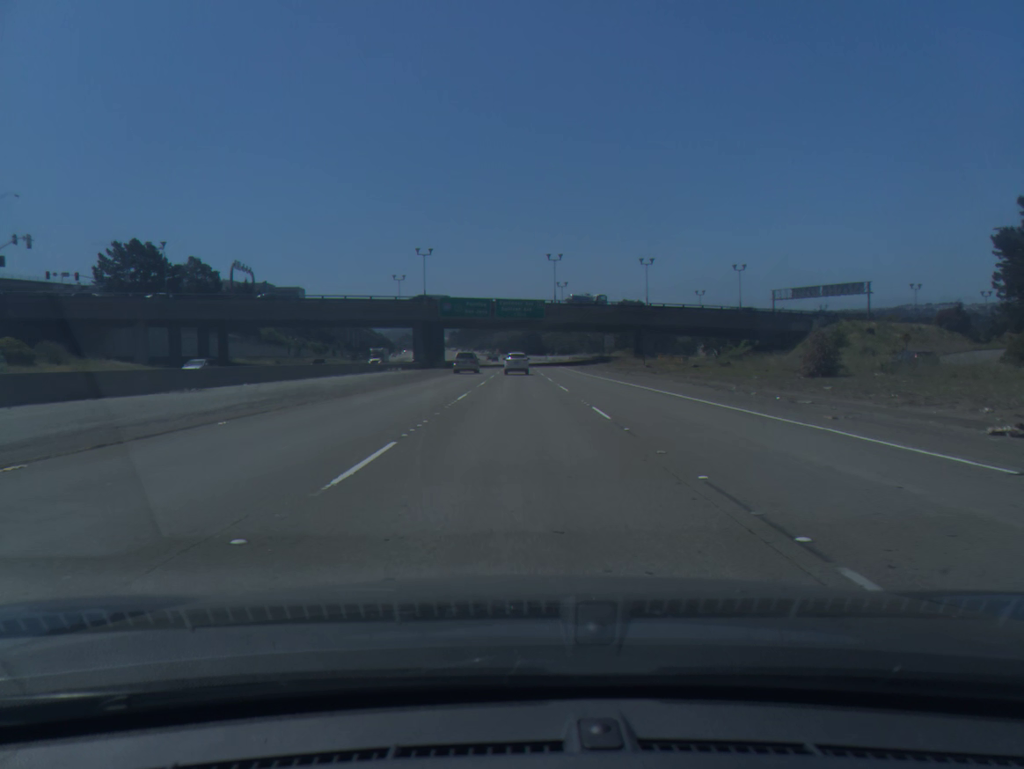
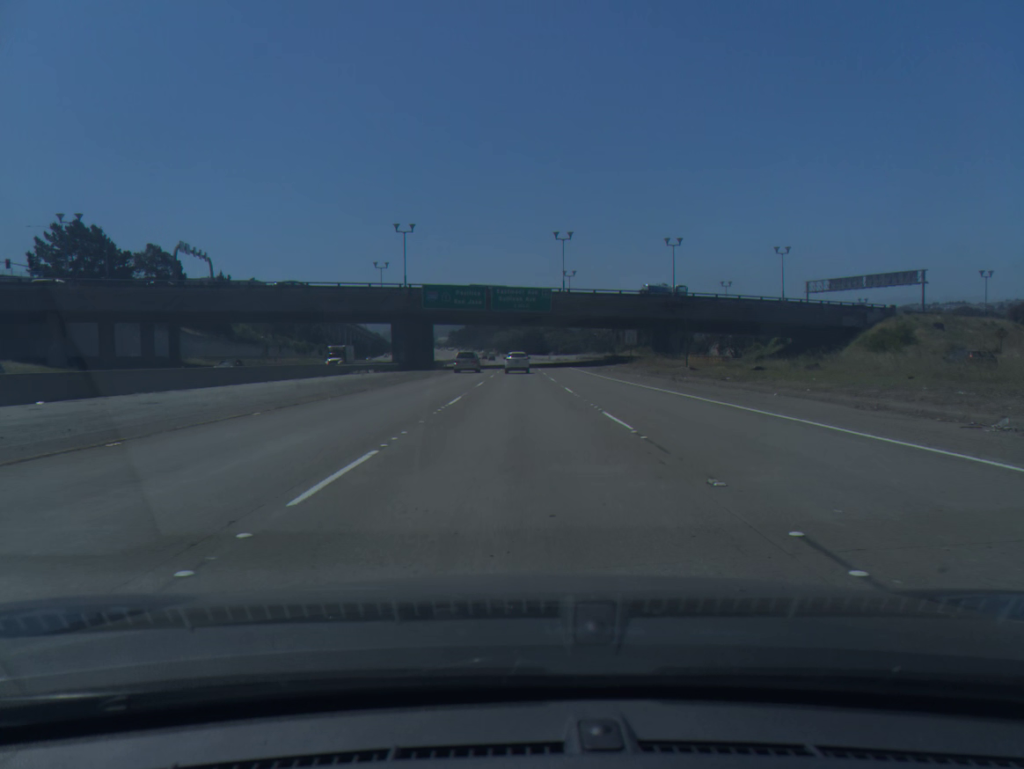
(0.0, +17.2) m; 0°
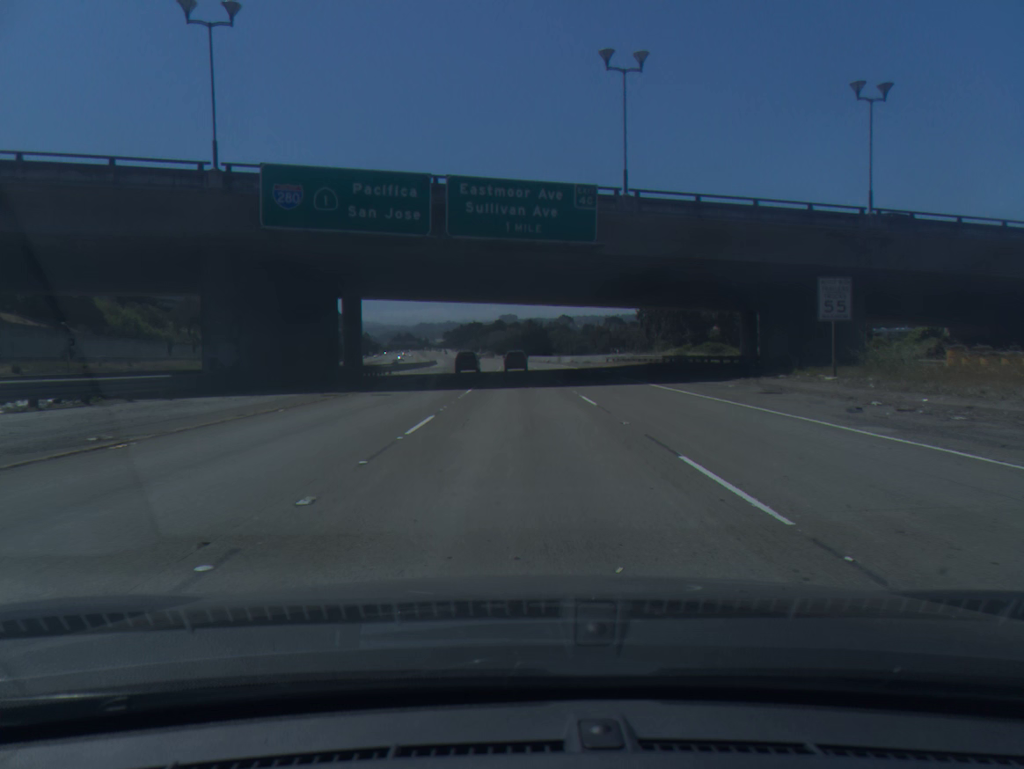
(0.0, +51.5) m; 0°
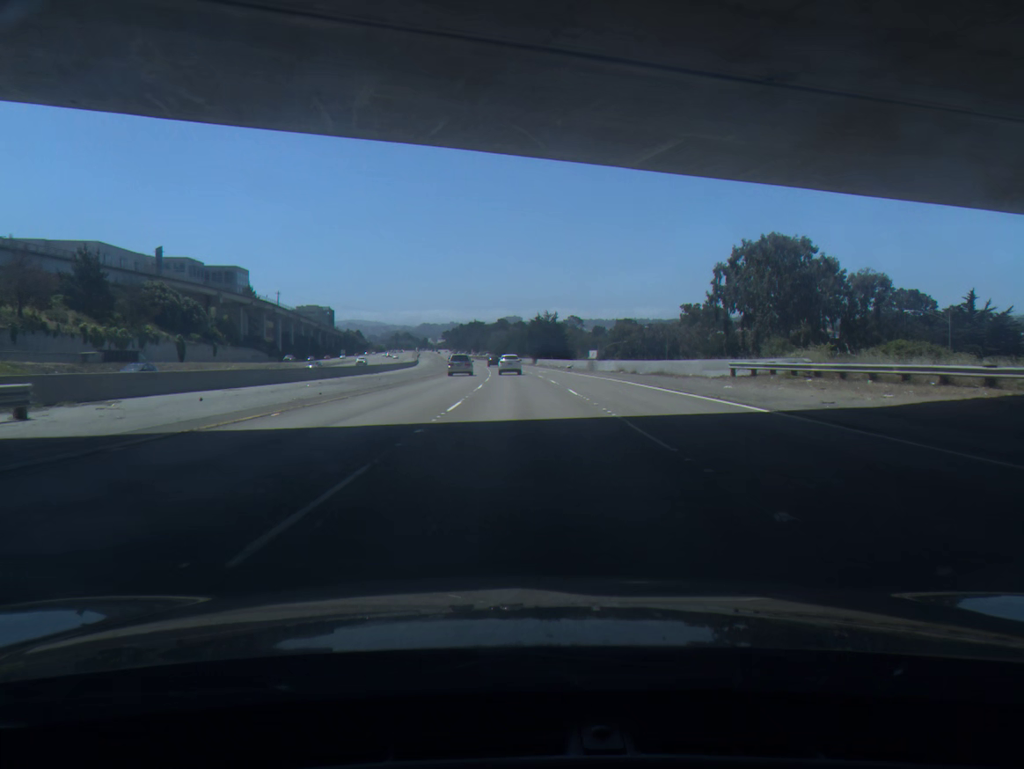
(-0.1, +51.5) m; 0°
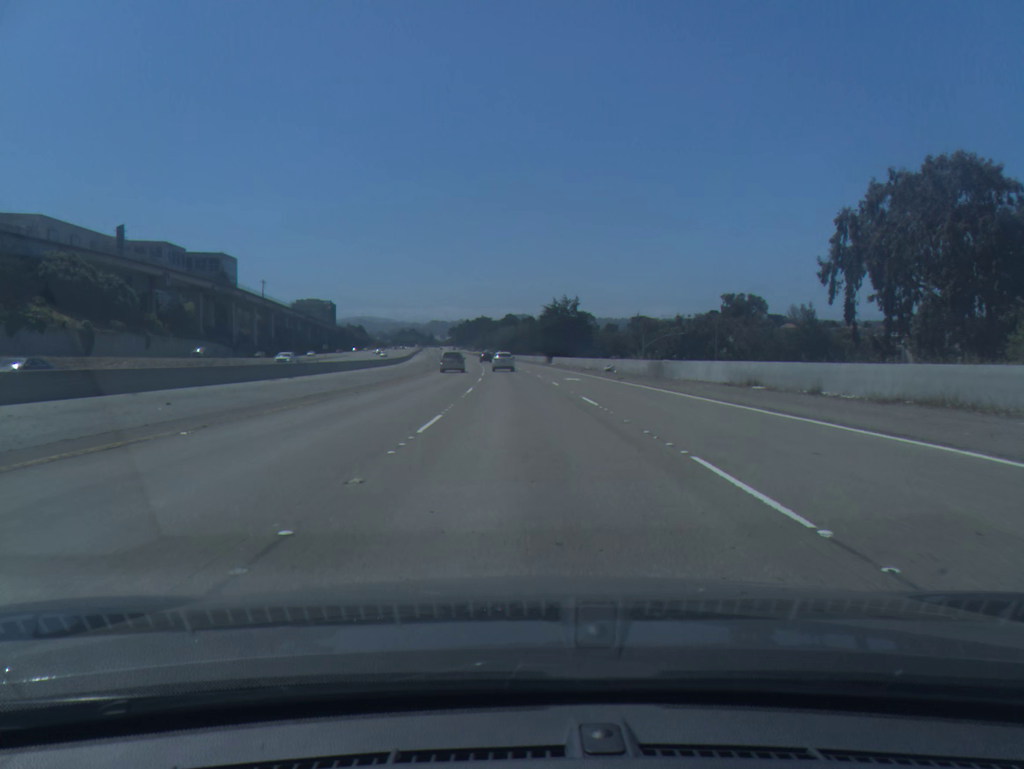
(-0.1, +34.6) m; -1°
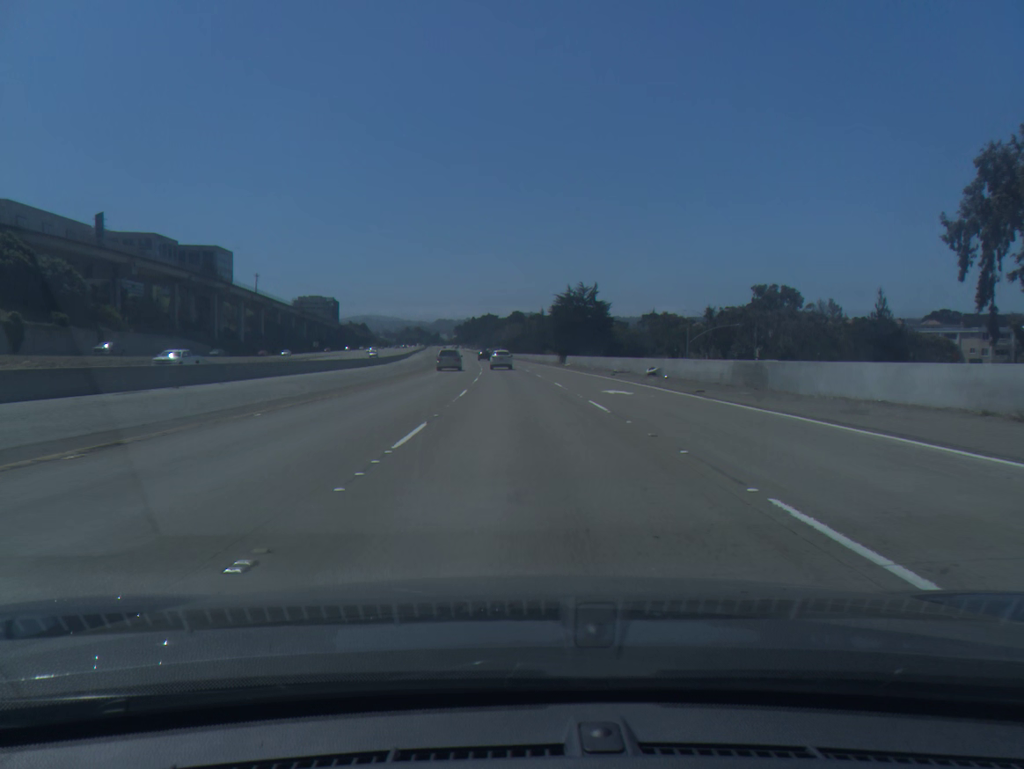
(-0.1, +17.4) m; -1°
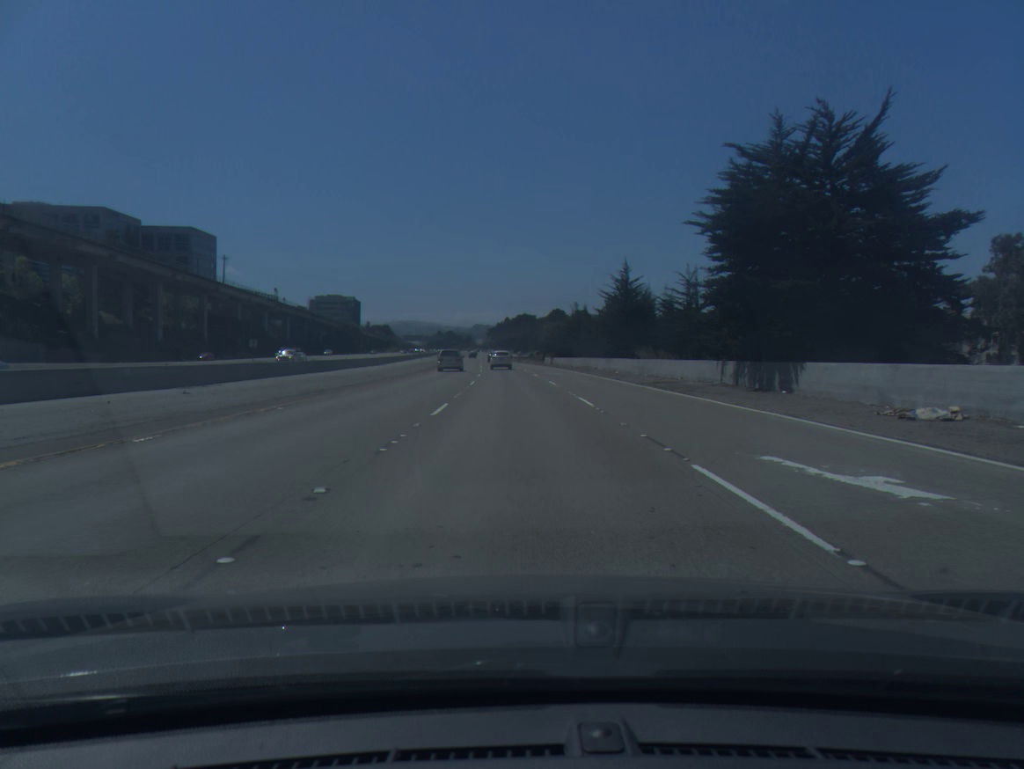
(-1.5, +70.3) m; -3°
